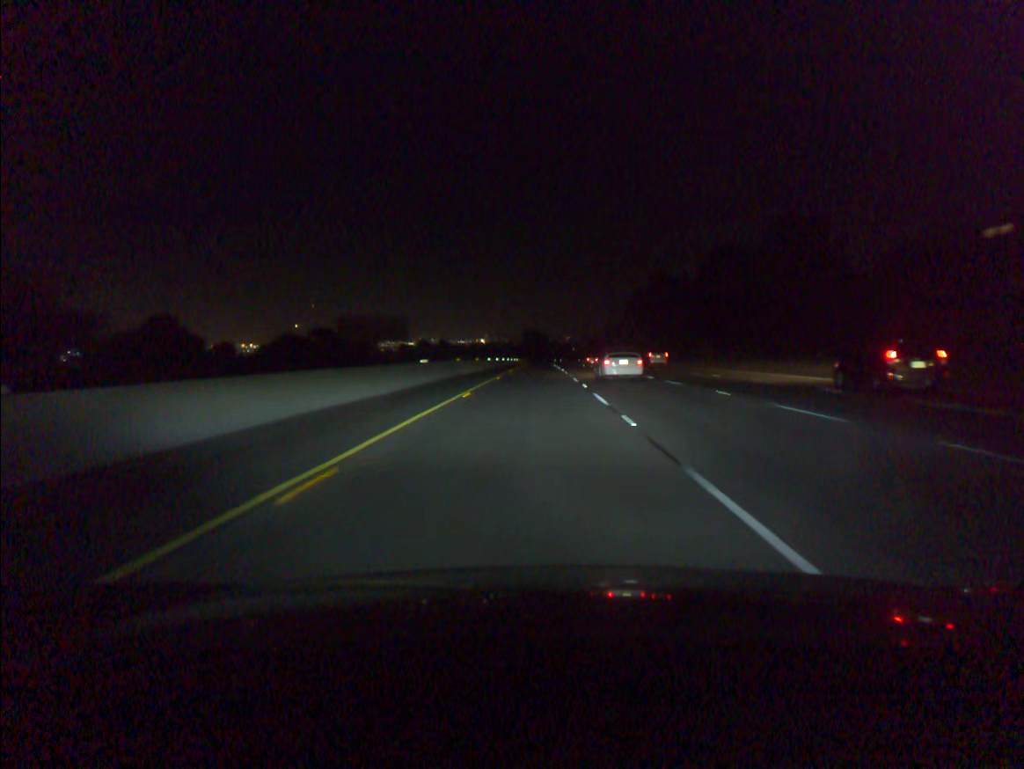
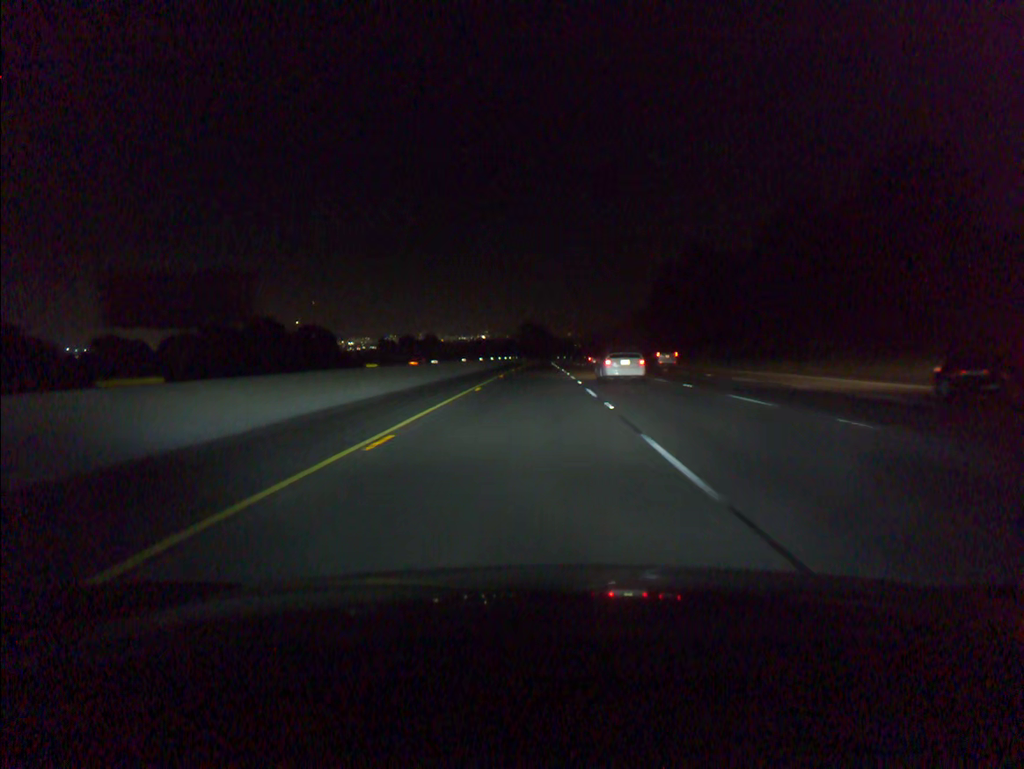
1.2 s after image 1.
(0.0, +40.5) m; 0°
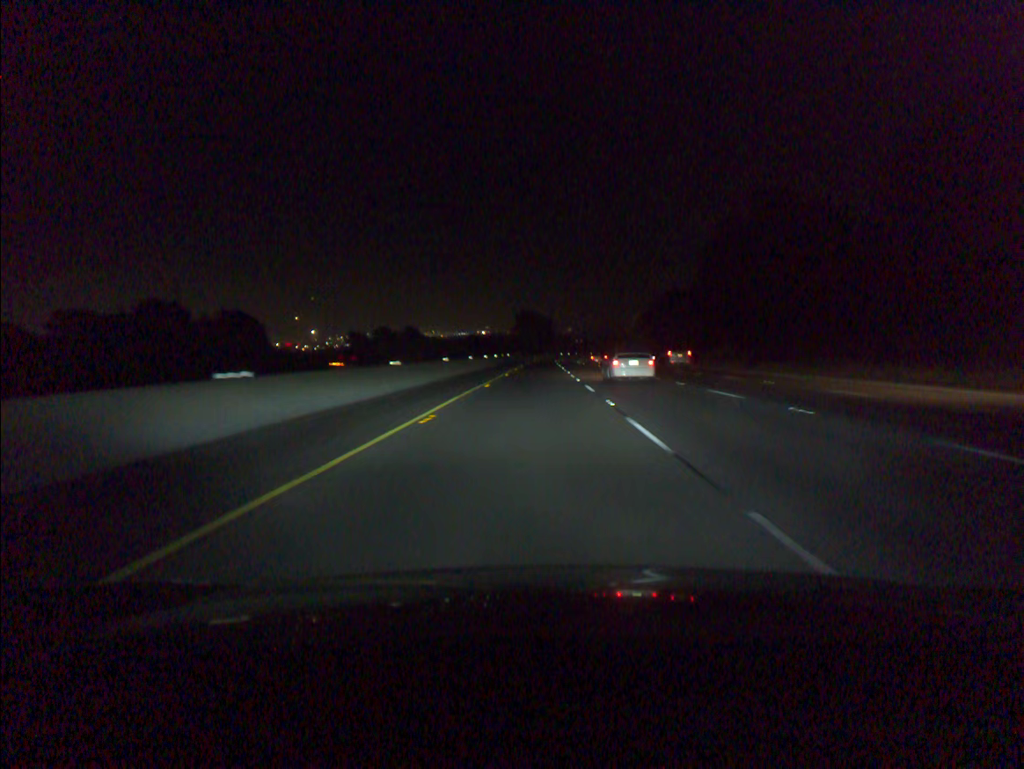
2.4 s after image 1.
(-0.1, +40.6) m; 0°
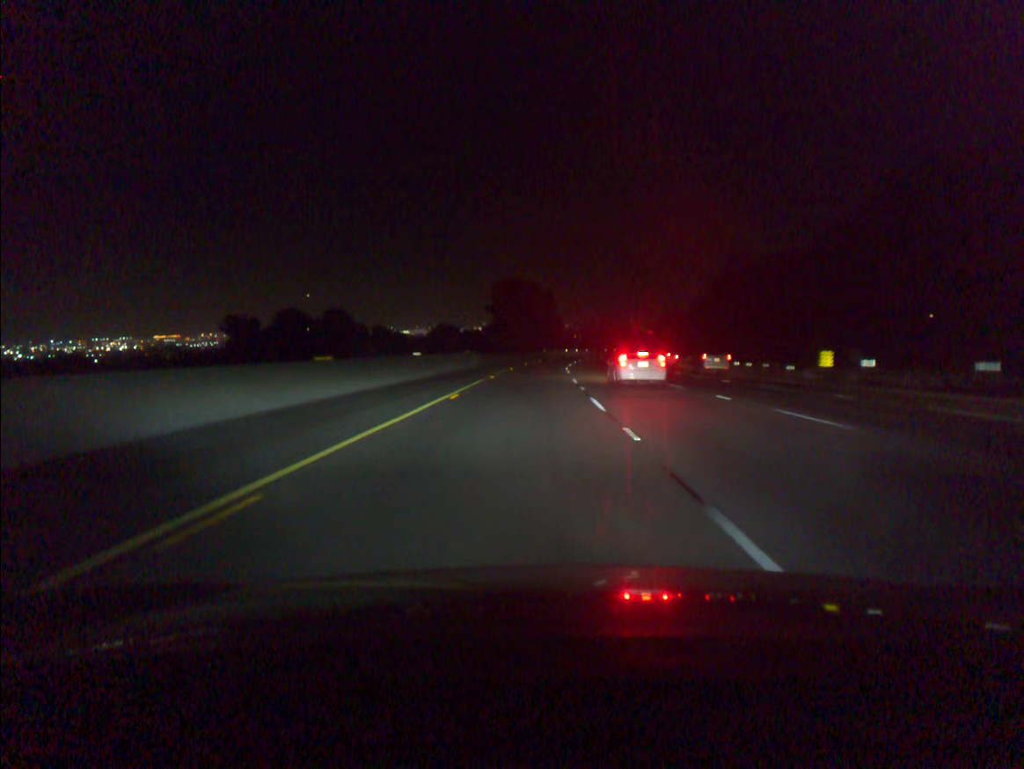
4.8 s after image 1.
(+0.3, +81.2) m; 0°
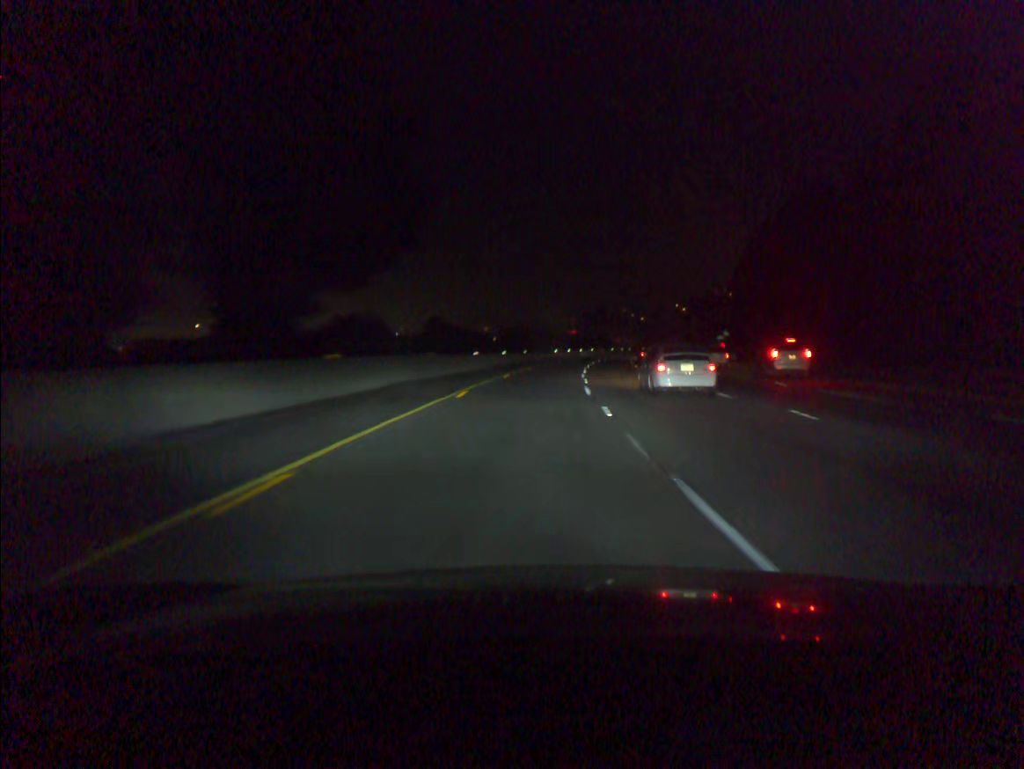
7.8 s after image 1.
(+3.5, +101.4) m; +6°
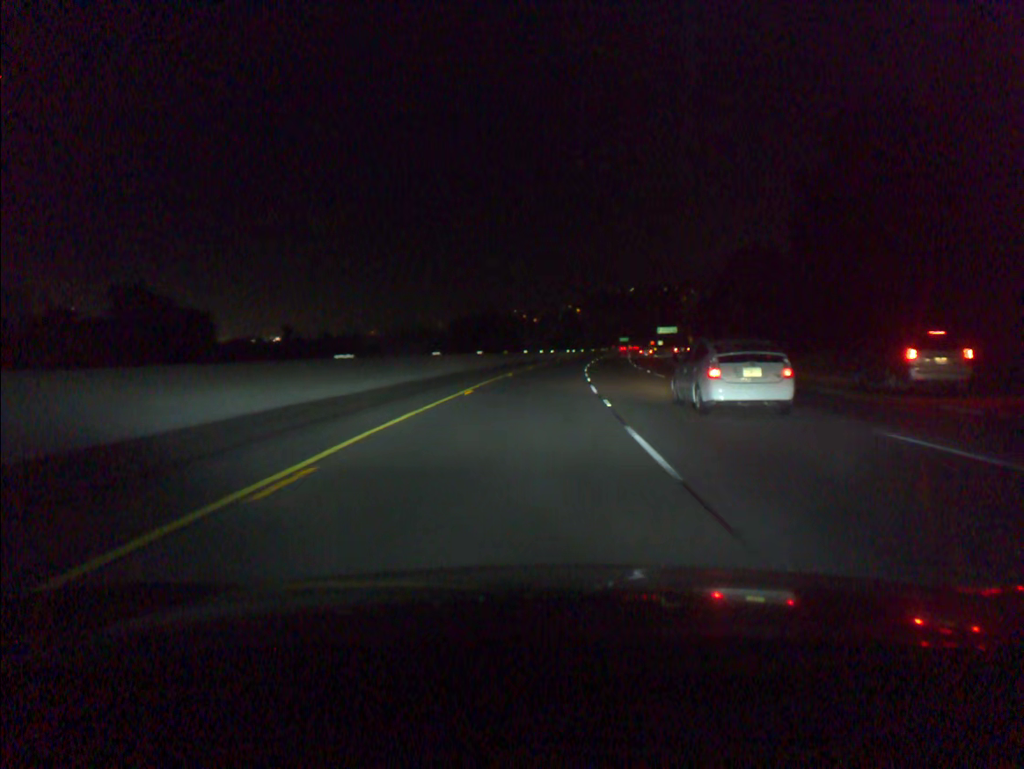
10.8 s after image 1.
(+6.4, +101.3) m; +8°
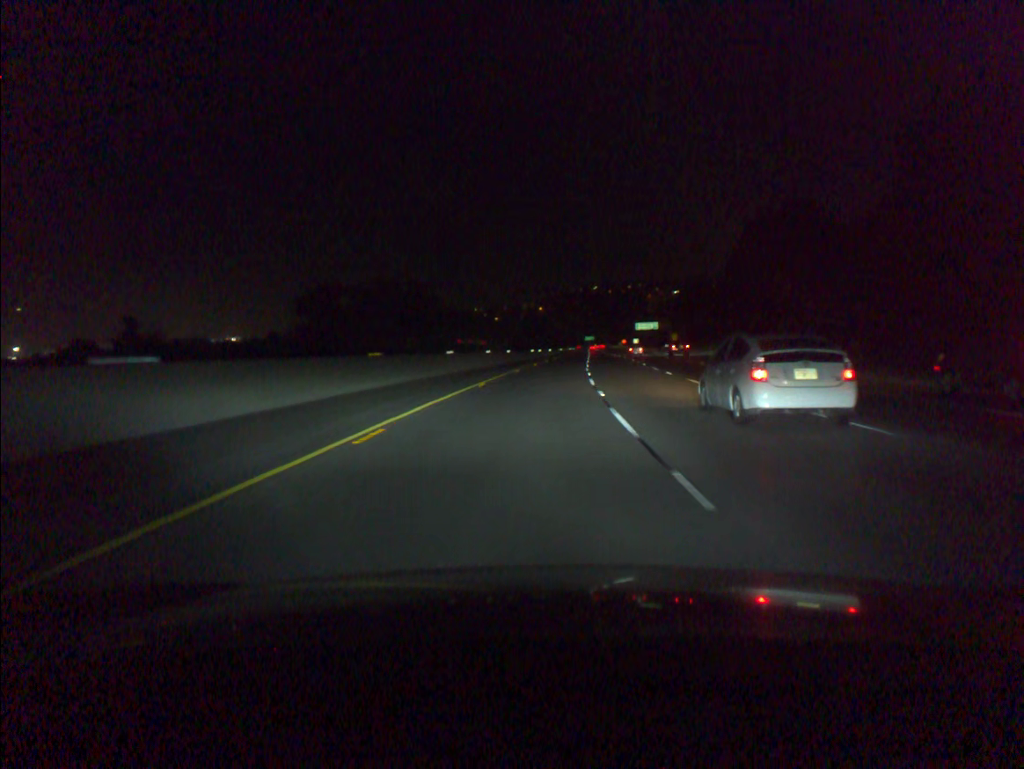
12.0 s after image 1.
(+1.0, +40.6) m; +3°
